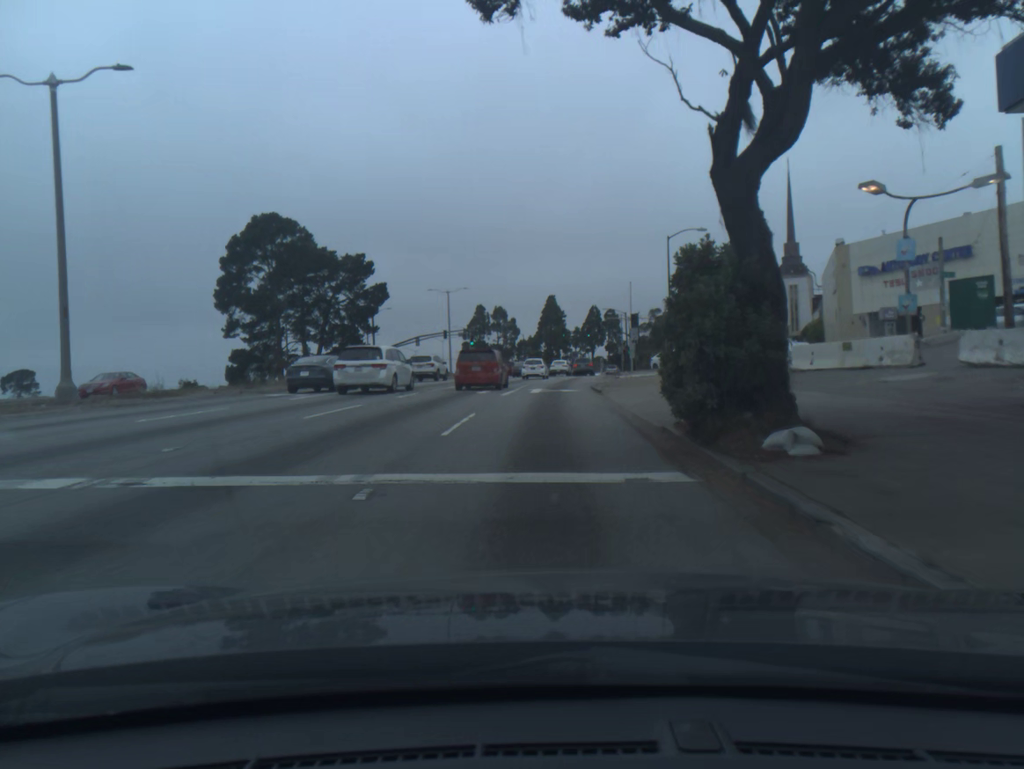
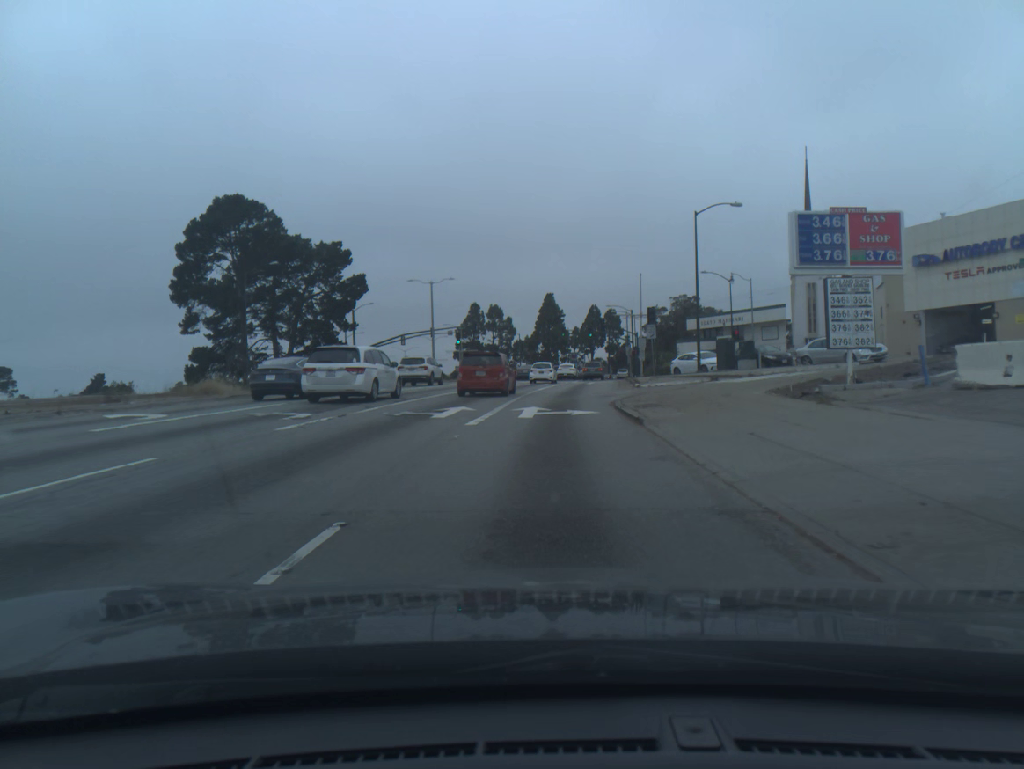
(0.0, +10.5) m; 0°
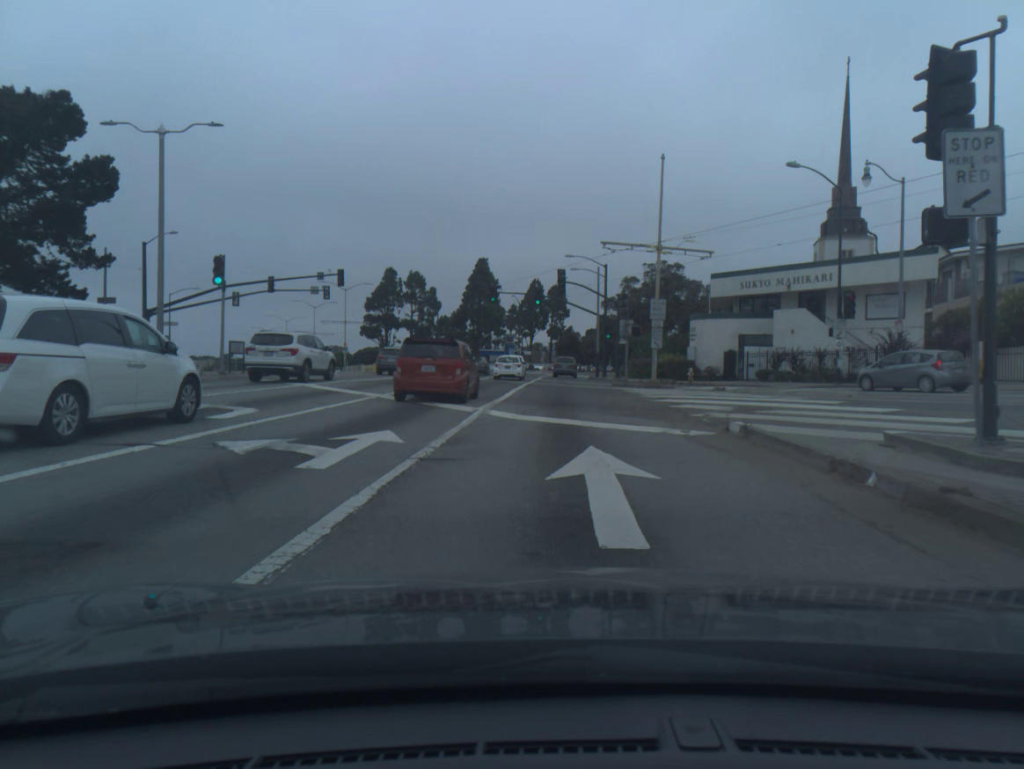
(+1.8, +42.0) m; +5°
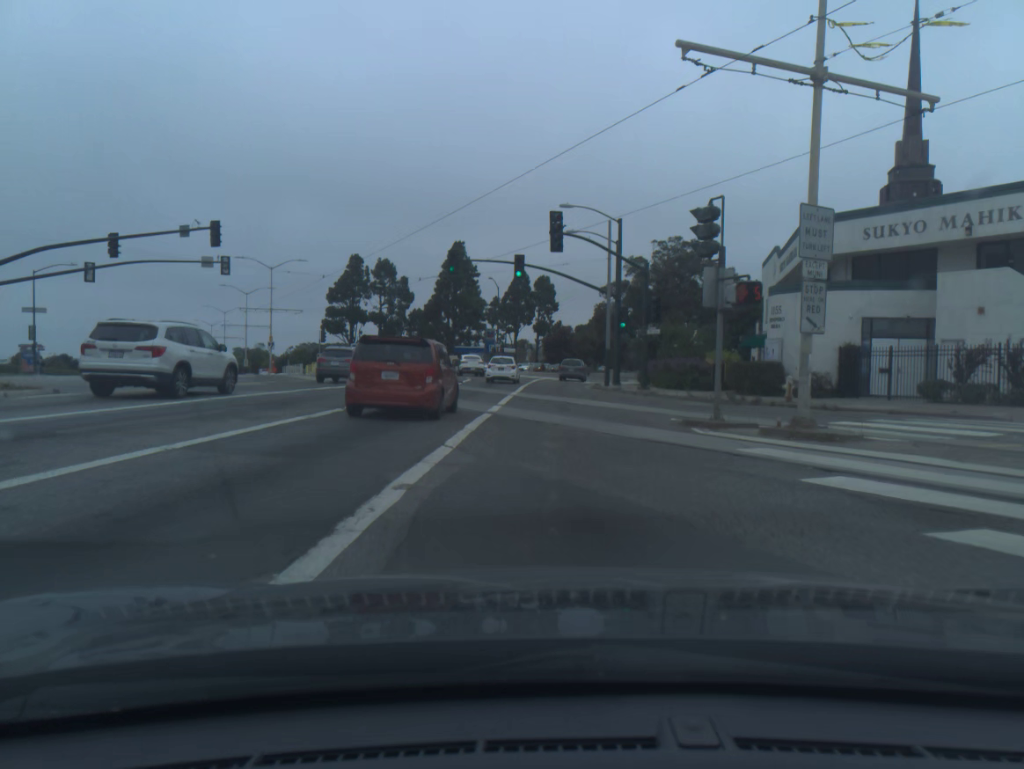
(+0.2, +21.1) m; +1°
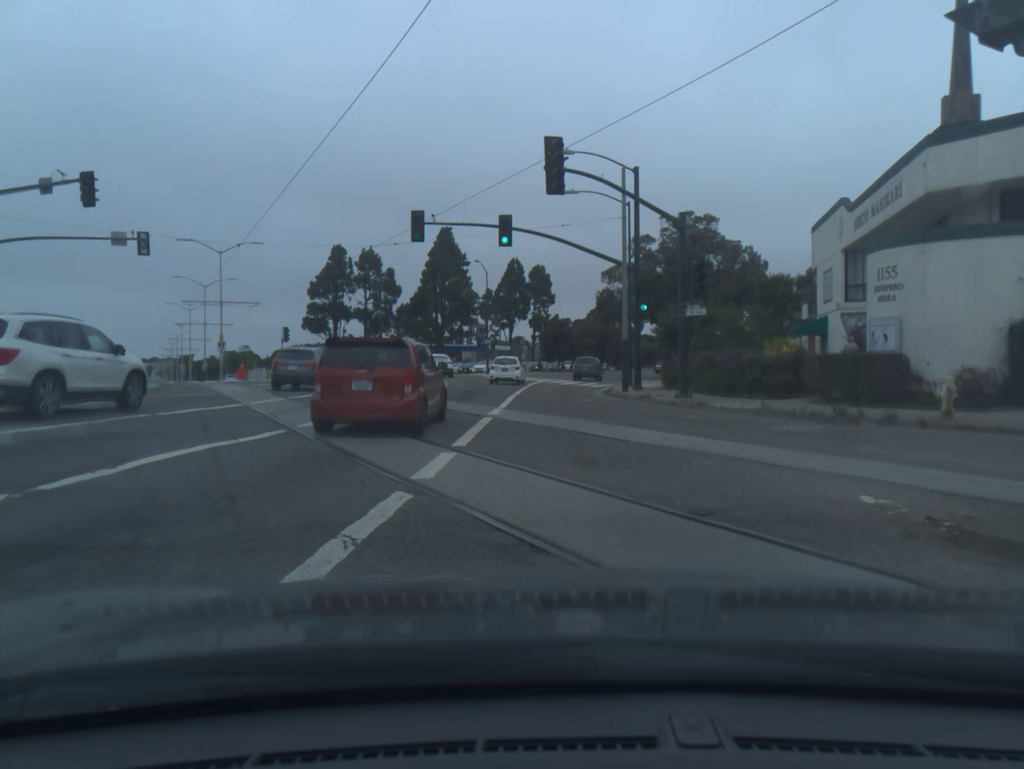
(+0.1, +10.5) m; 0°
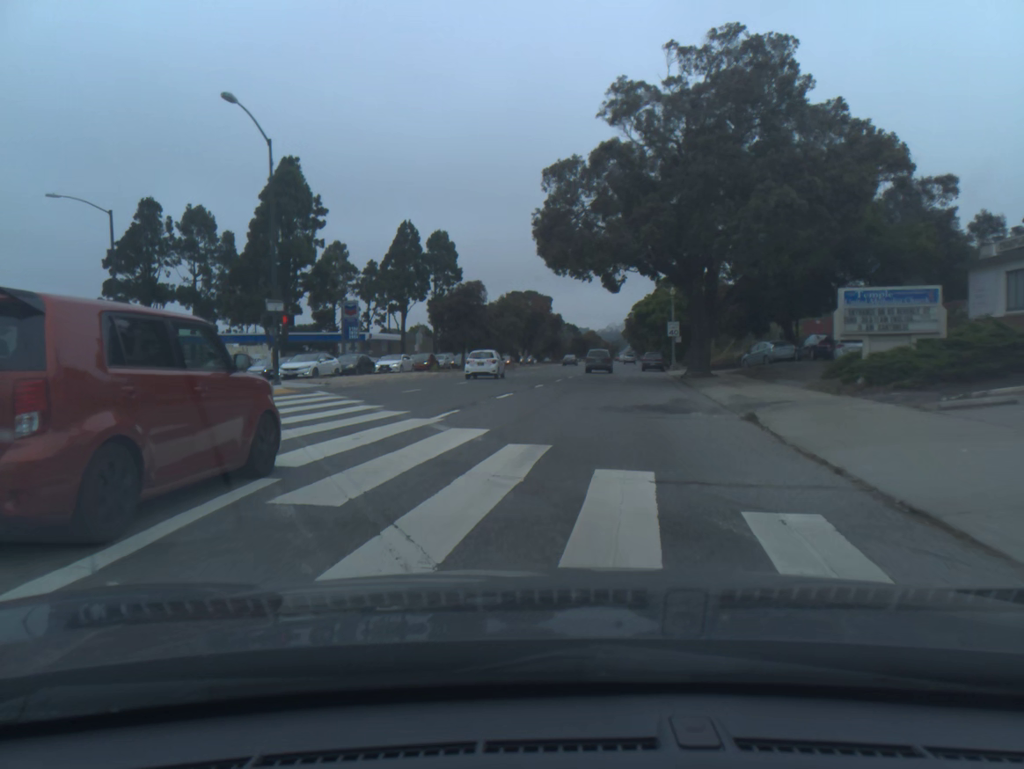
(+1.7, +43.2) m; +6°
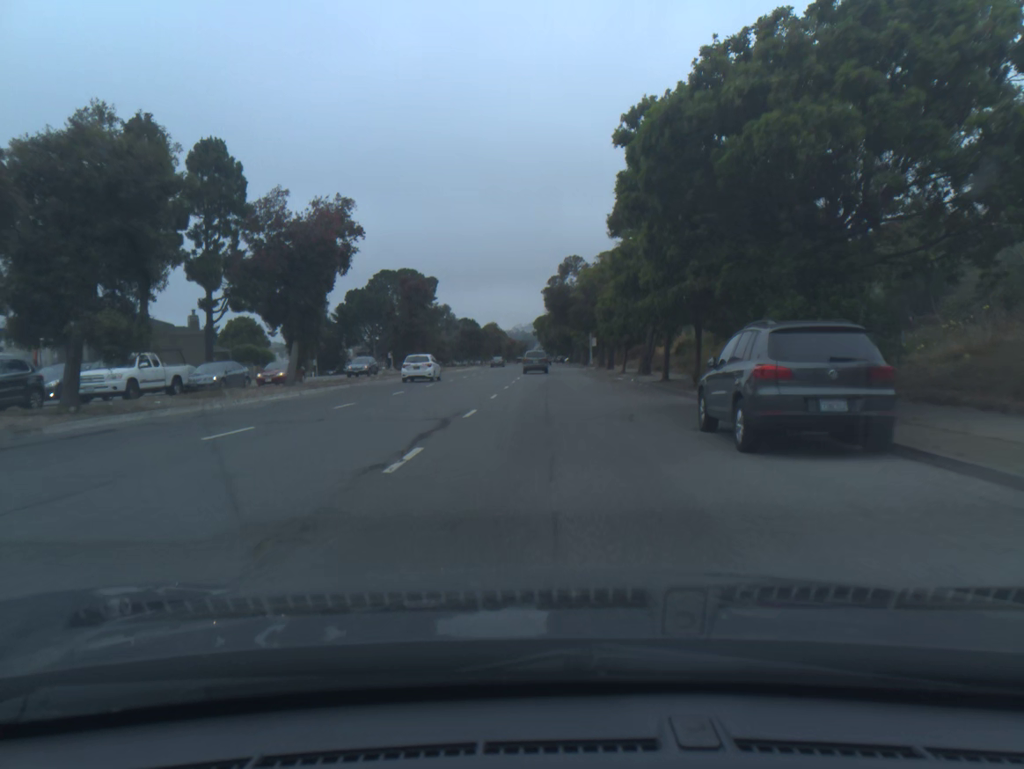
(+4.6, +56.3) m; +7°
